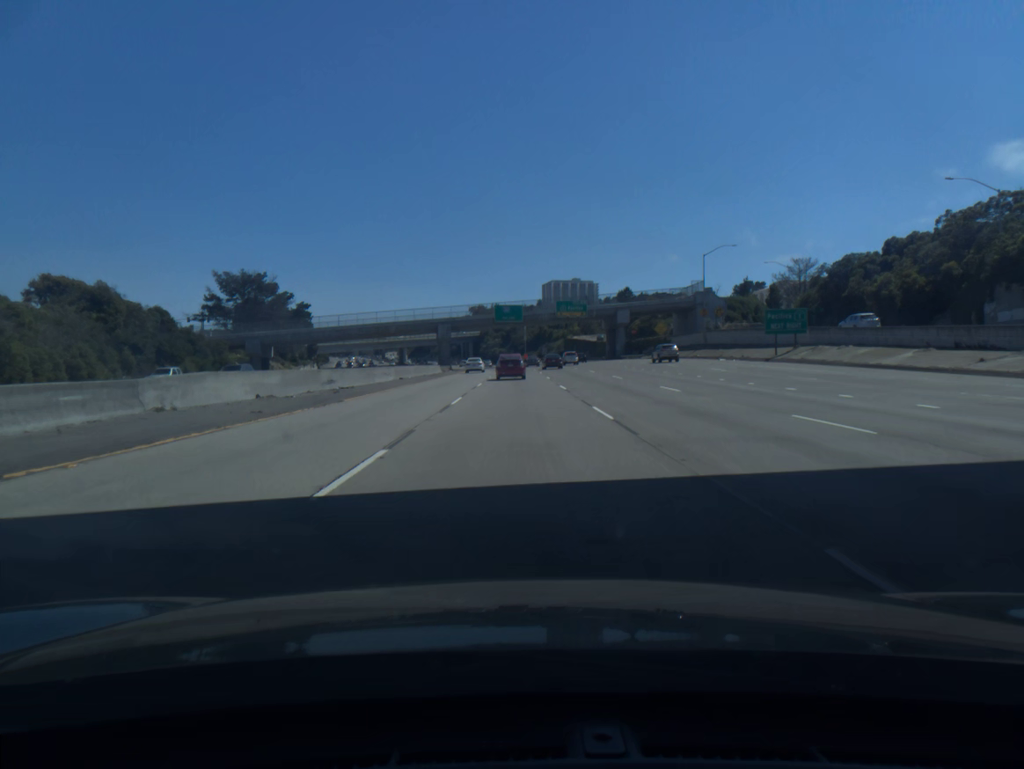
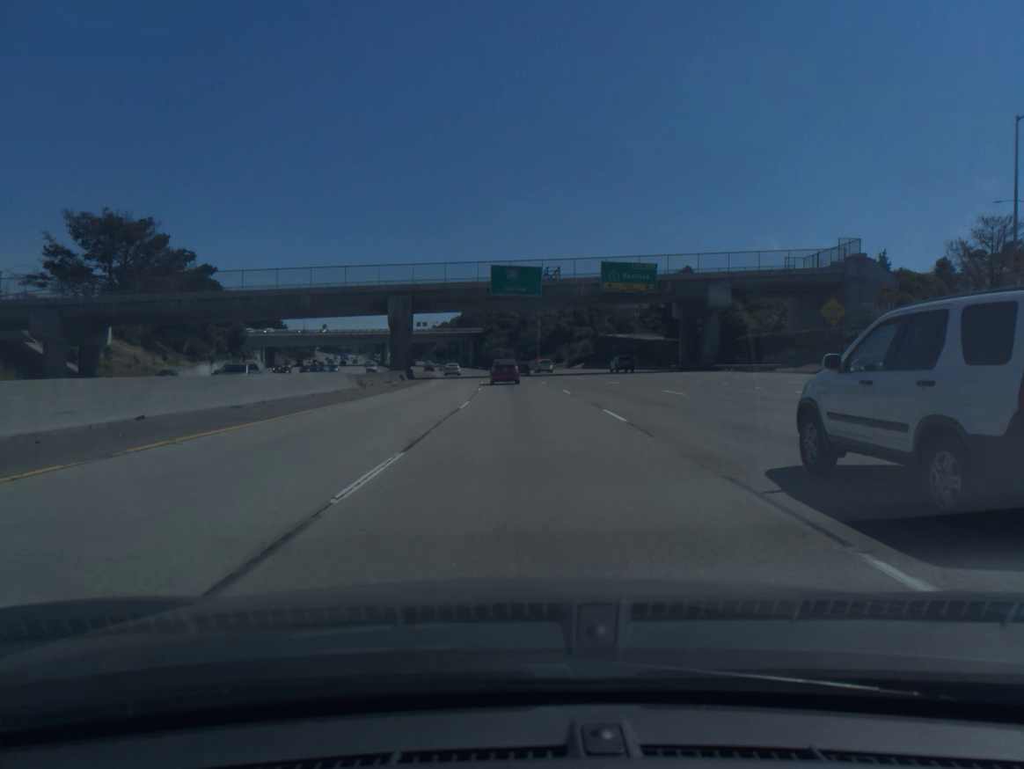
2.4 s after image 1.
(-0.3, +58.3) m; -1°
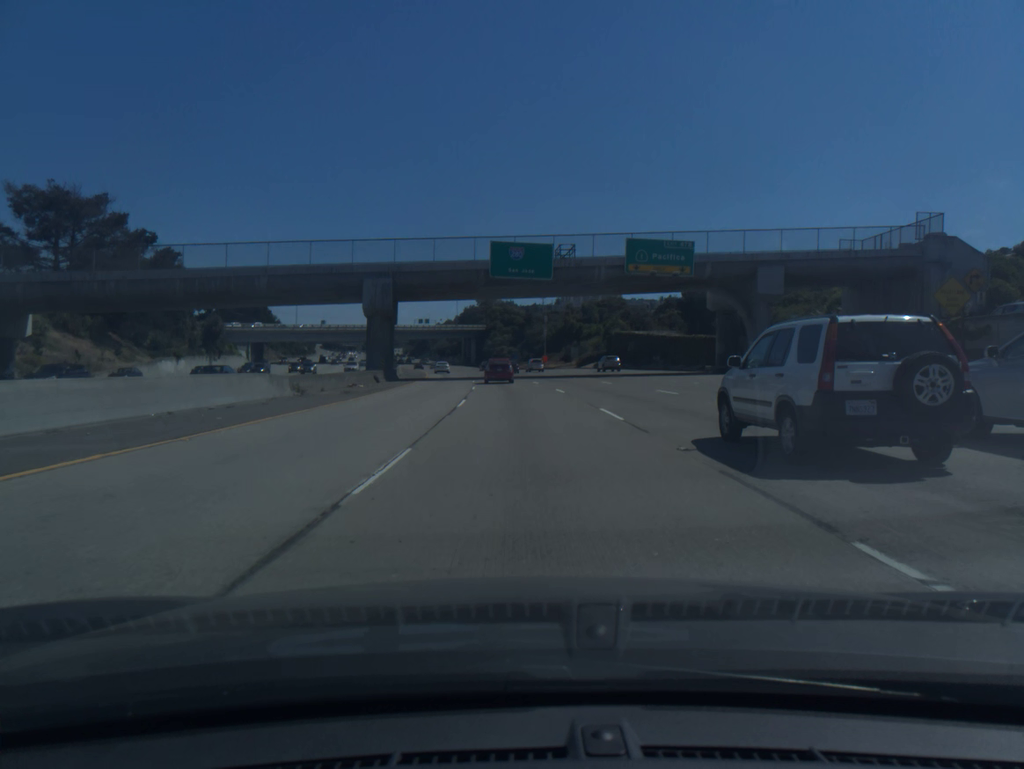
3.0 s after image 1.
(0.0, +14.4) m; 0°
